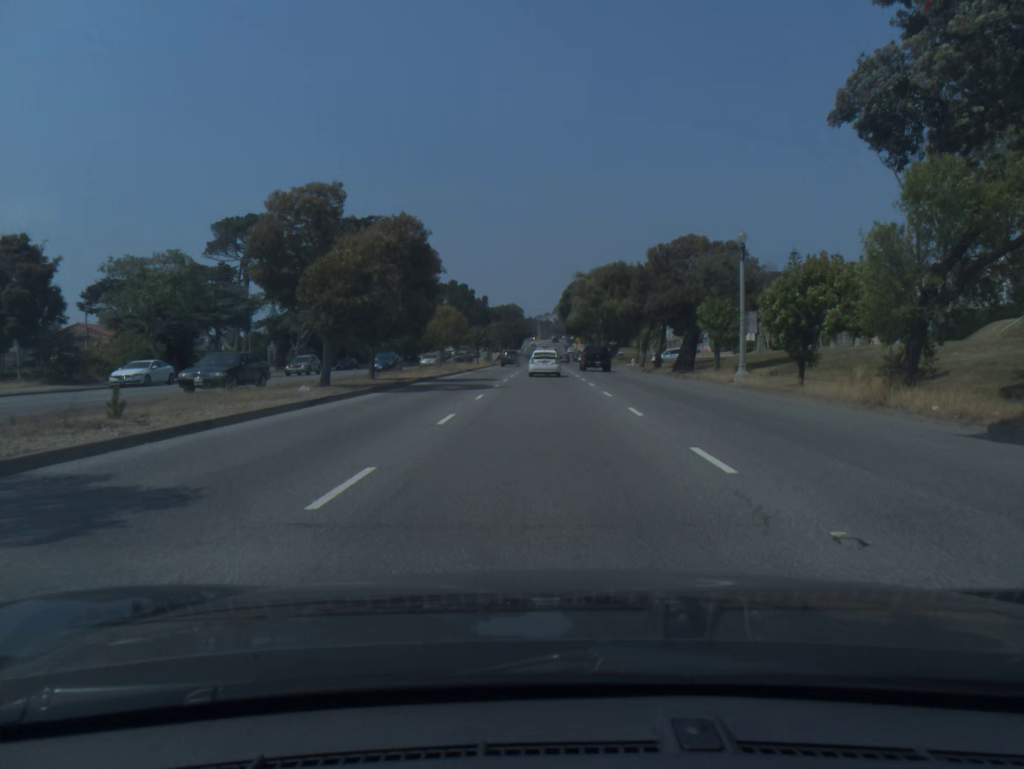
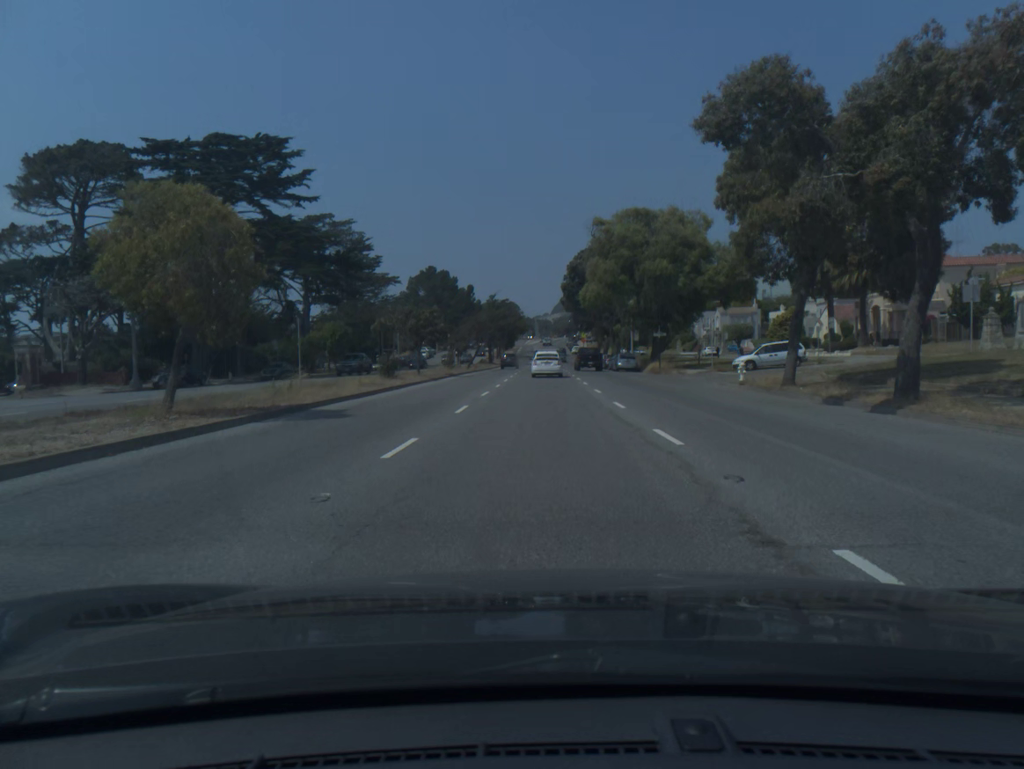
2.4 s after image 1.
(+0.1, +40.7) m; 0°
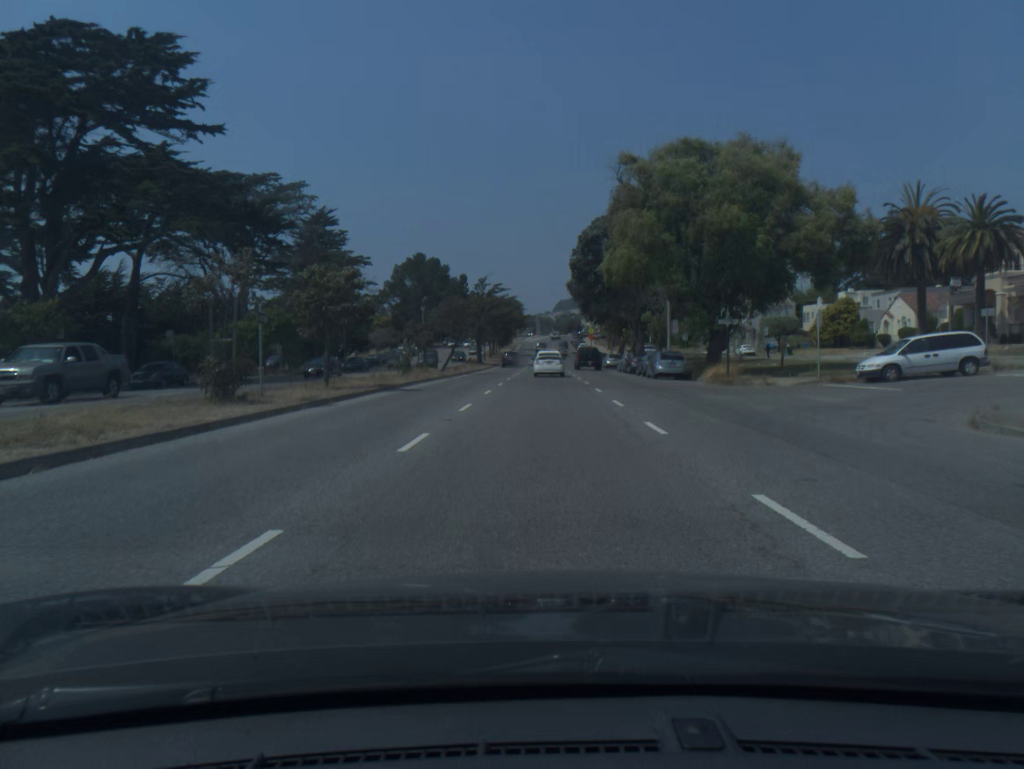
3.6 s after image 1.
(0.0, +20.5) m; 0°
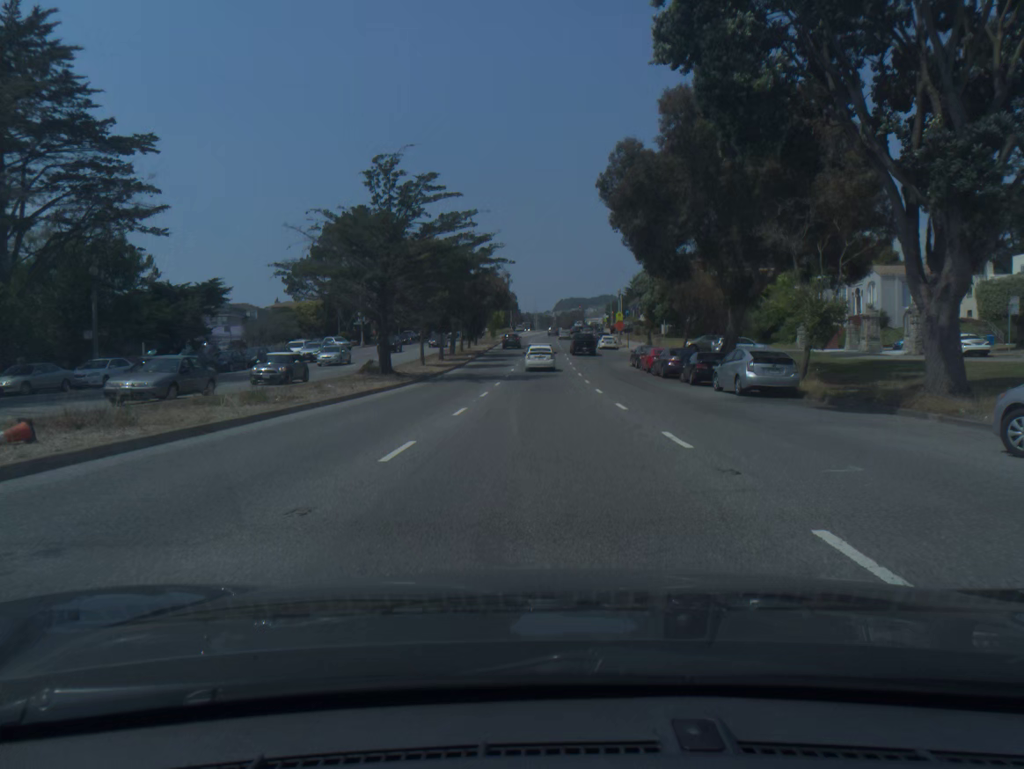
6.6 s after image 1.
(+0.2, +52.2) m; 0°
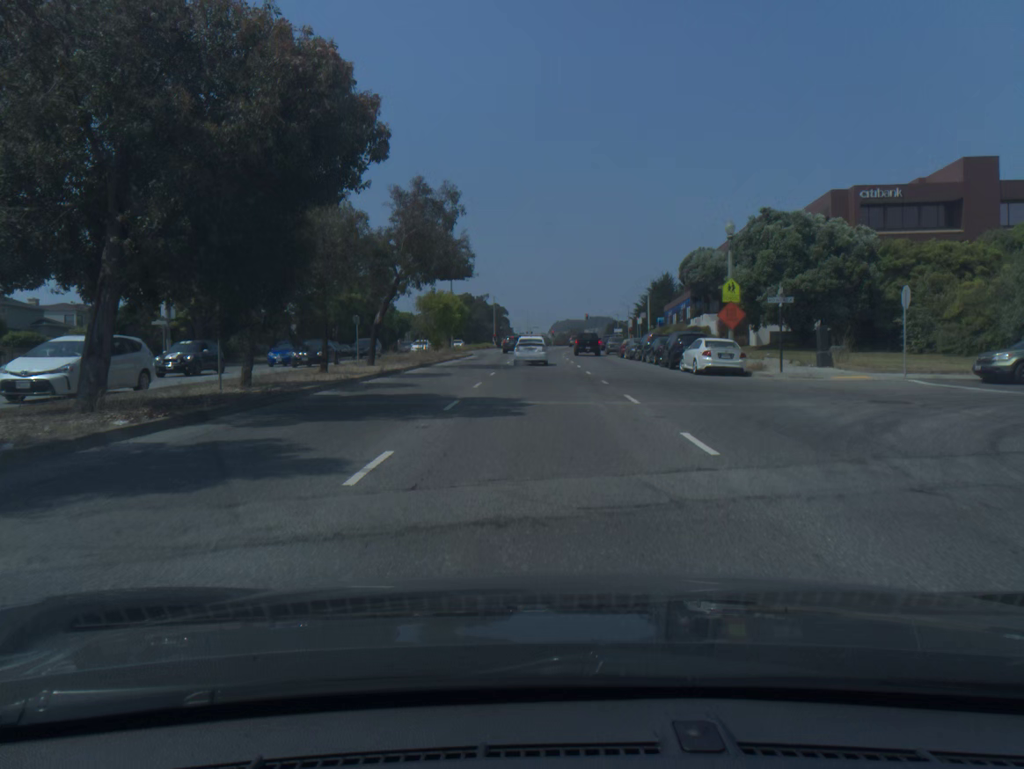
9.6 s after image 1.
(0.0, +52.7) m; 0°
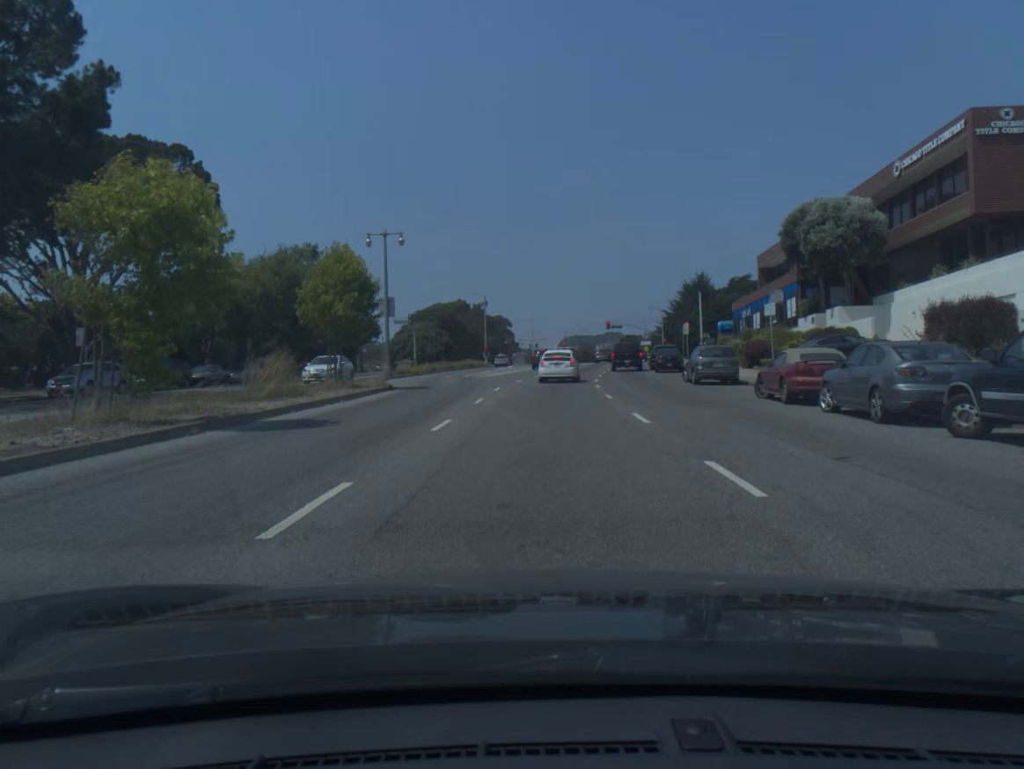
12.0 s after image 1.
(-0.1, +37.6) m; -1°
